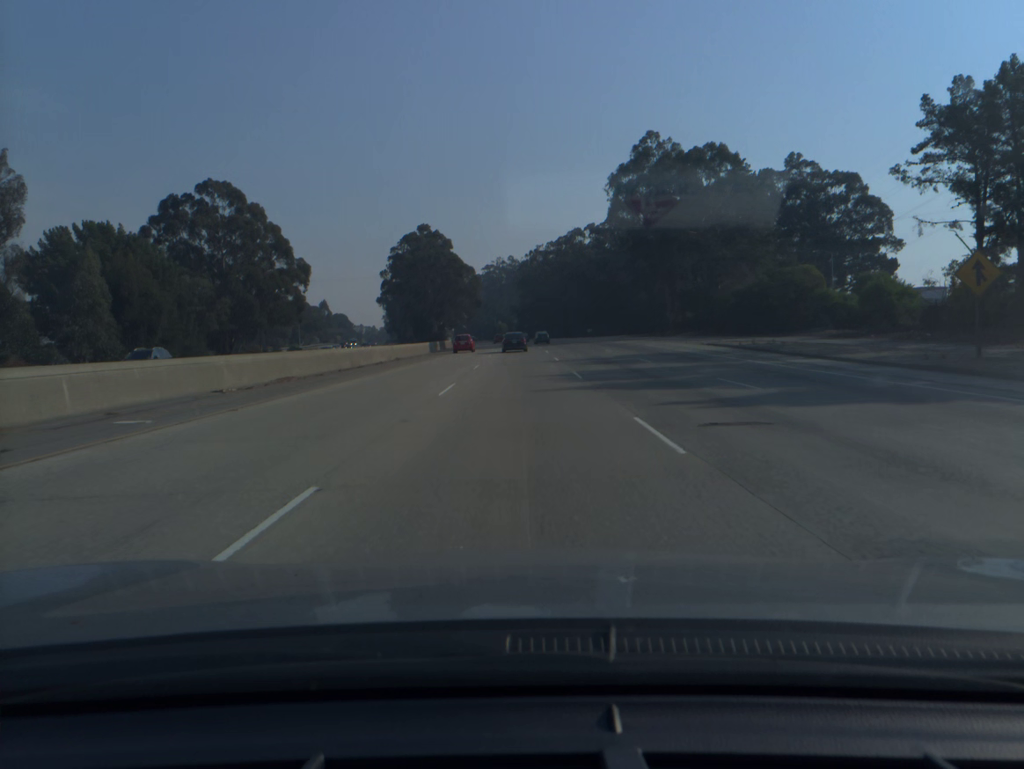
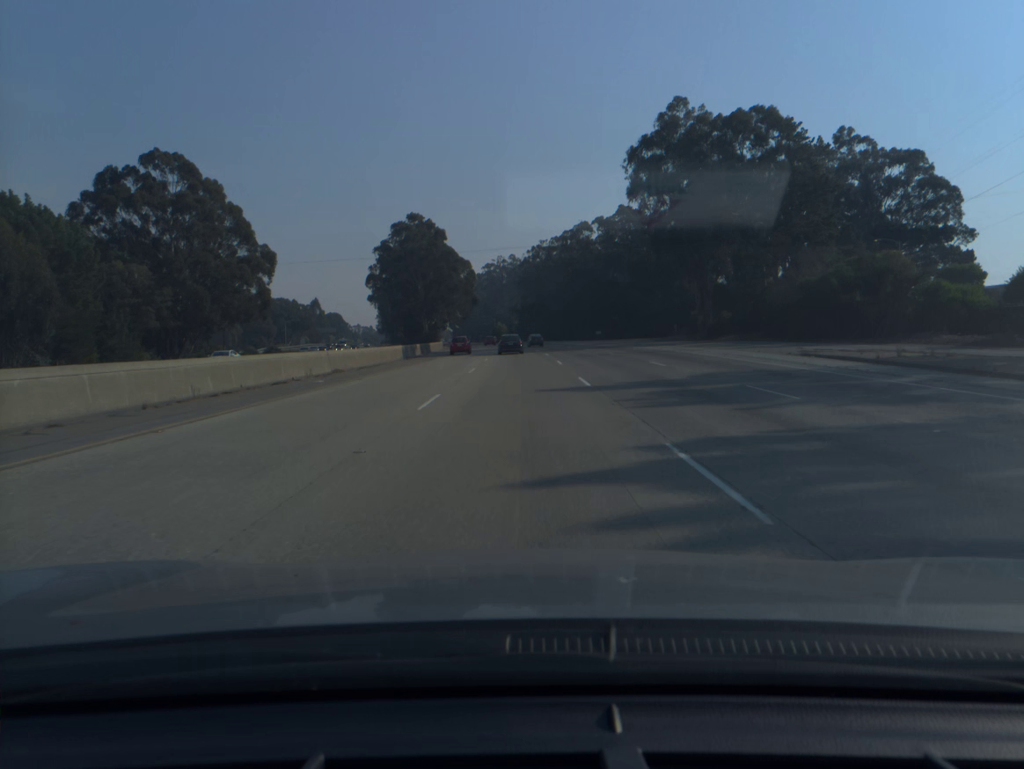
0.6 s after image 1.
(0.0, +17.7) m; 0°
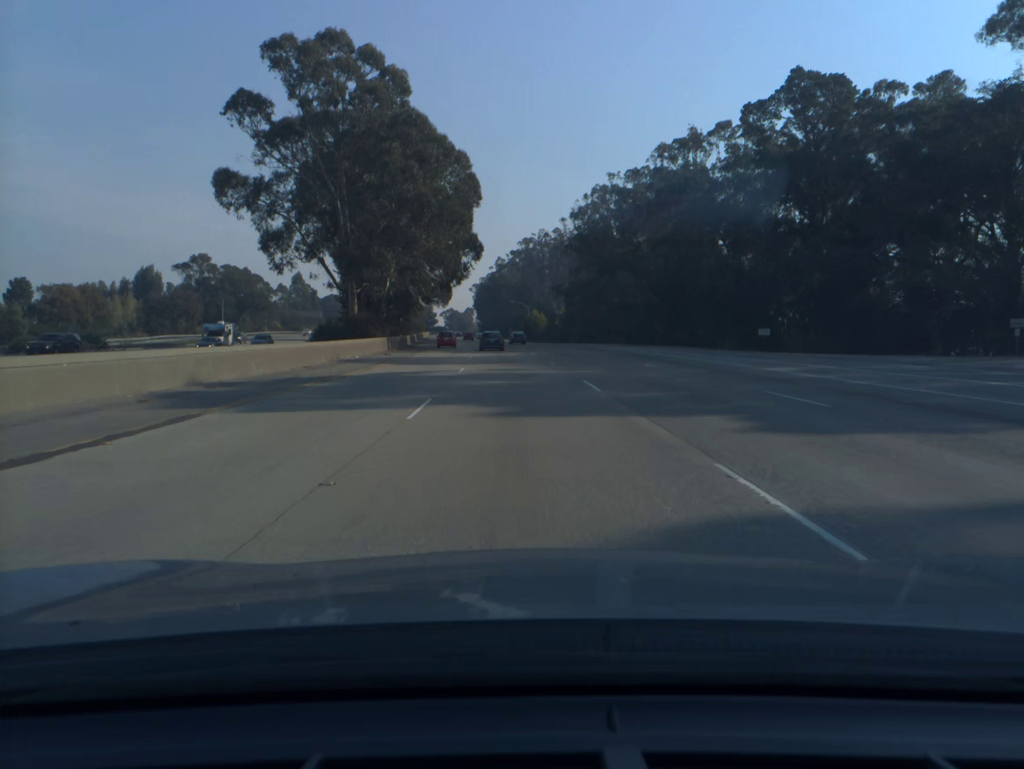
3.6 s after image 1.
(-1.7, +89.4) m; -3°
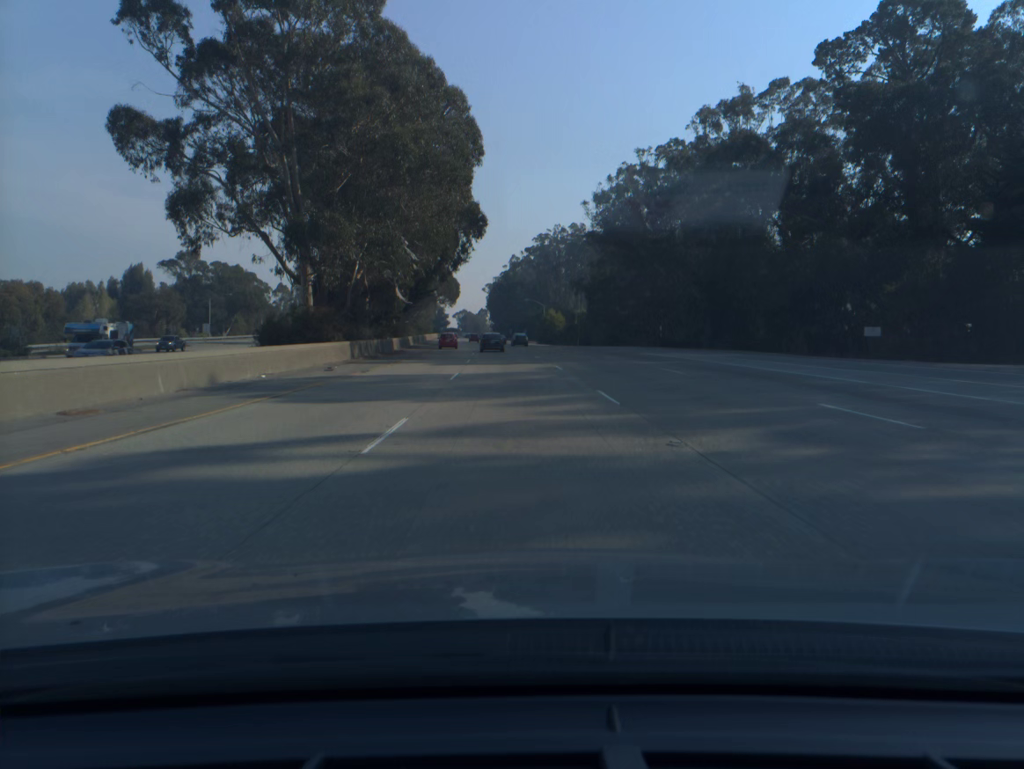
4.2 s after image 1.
(-0.1, +18.0) m; -1°
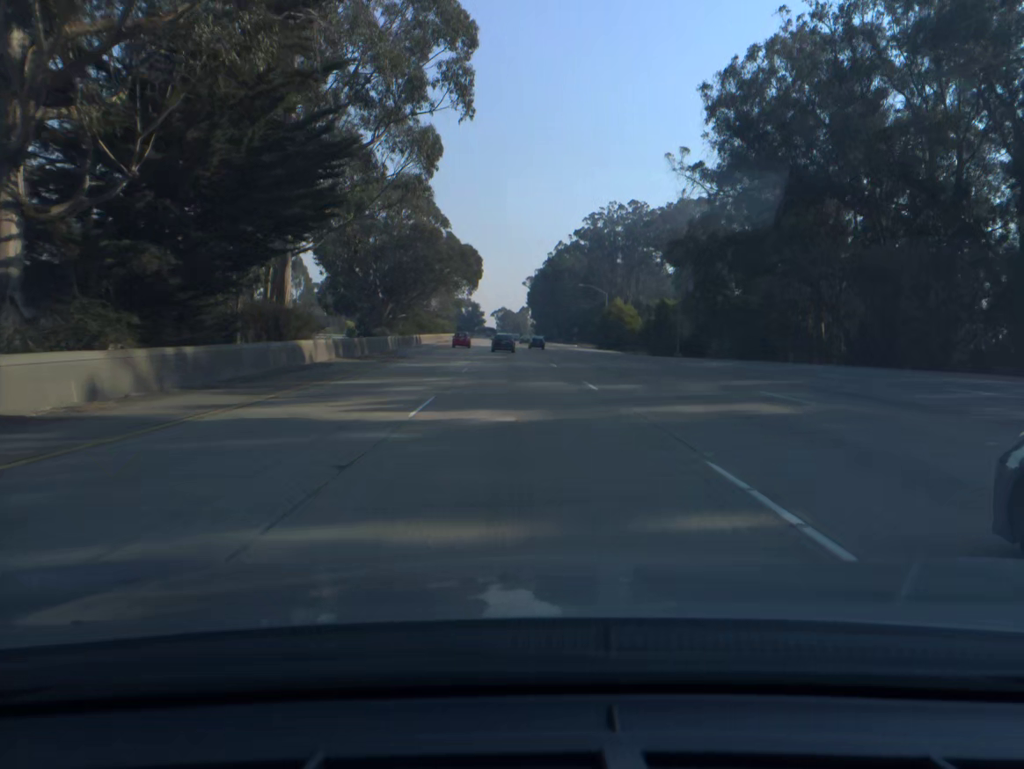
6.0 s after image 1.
(-1.6, +54.2) m; -3°
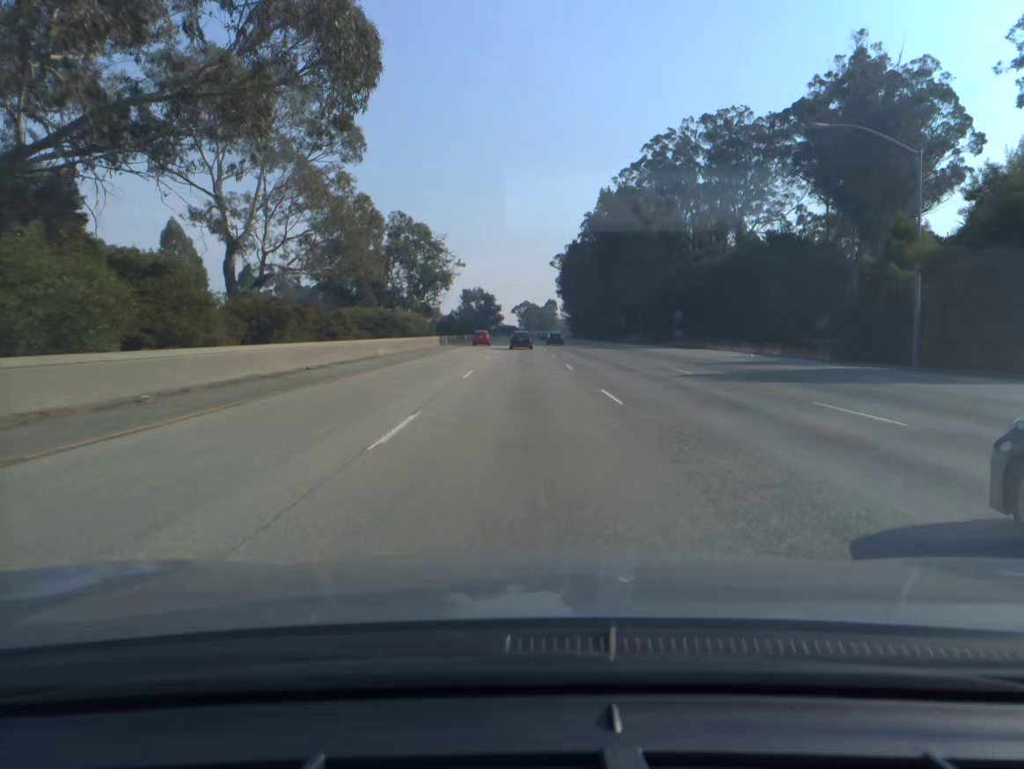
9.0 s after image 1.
(-2.2, +91.3) m; -2°
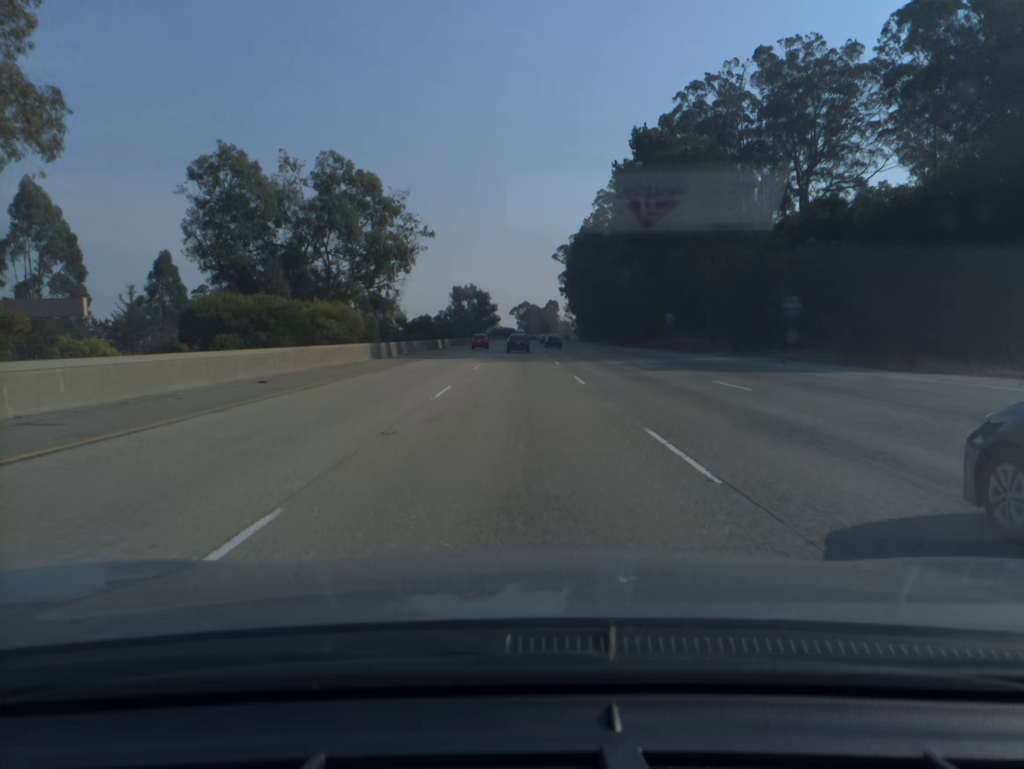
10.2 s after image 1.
(0.0, +36.8) m; 0°
